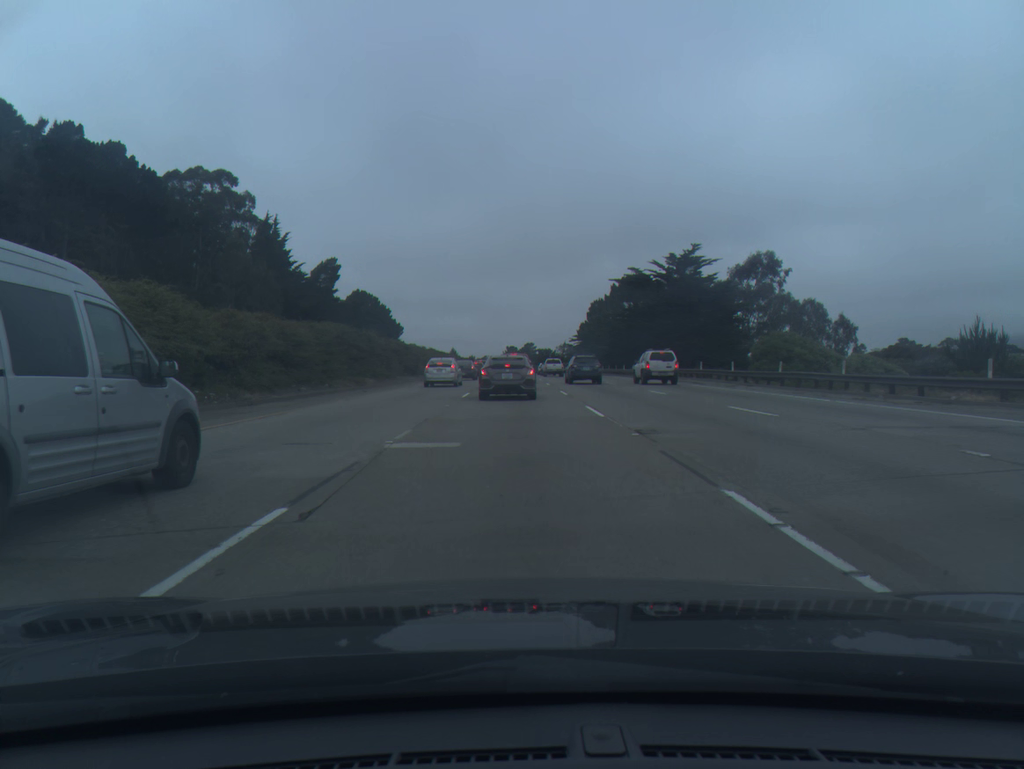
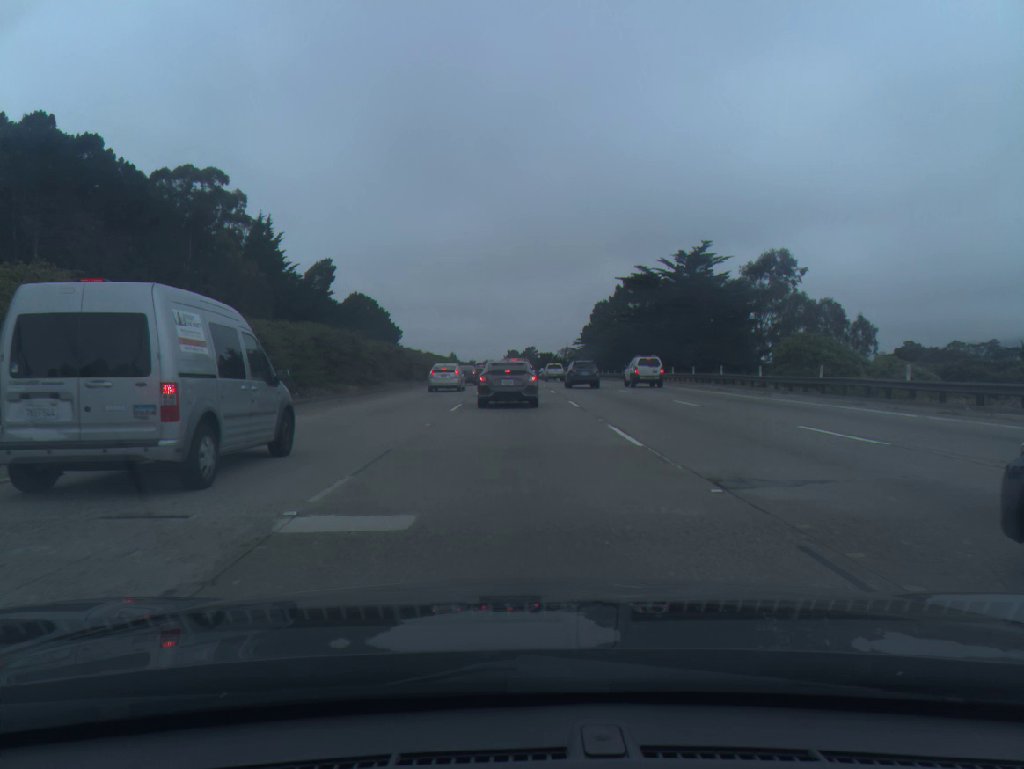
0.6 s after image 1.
(0.0, +5.0) m; 0°
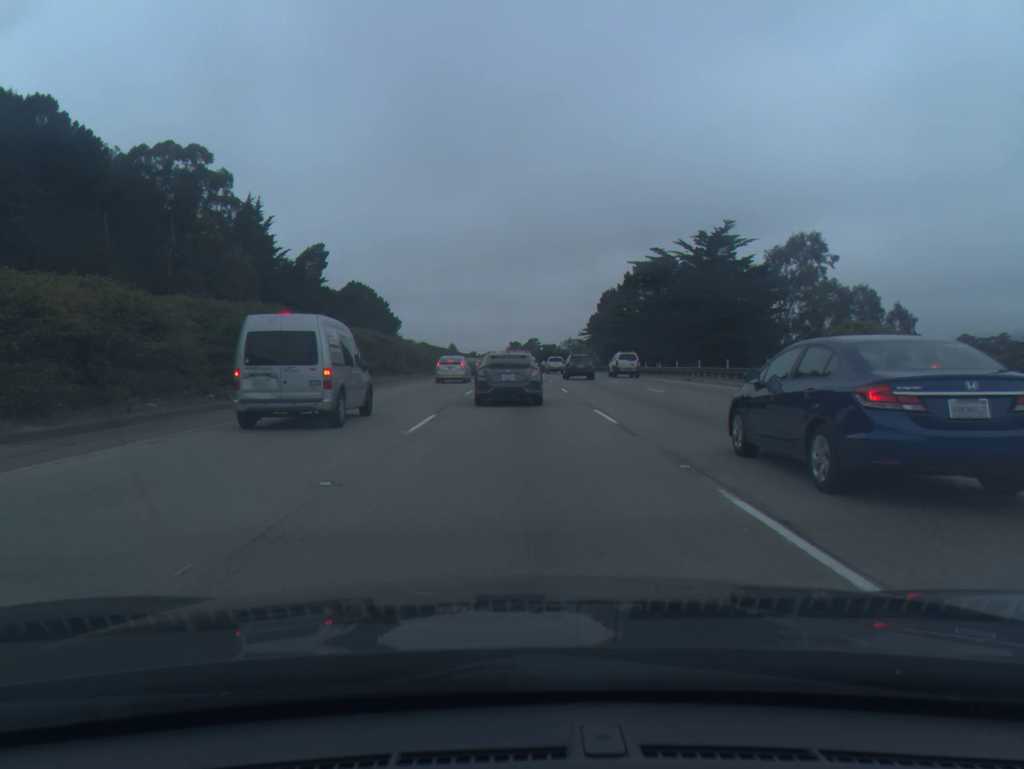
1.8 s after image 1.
(-0.1, +8.9) m; 0°
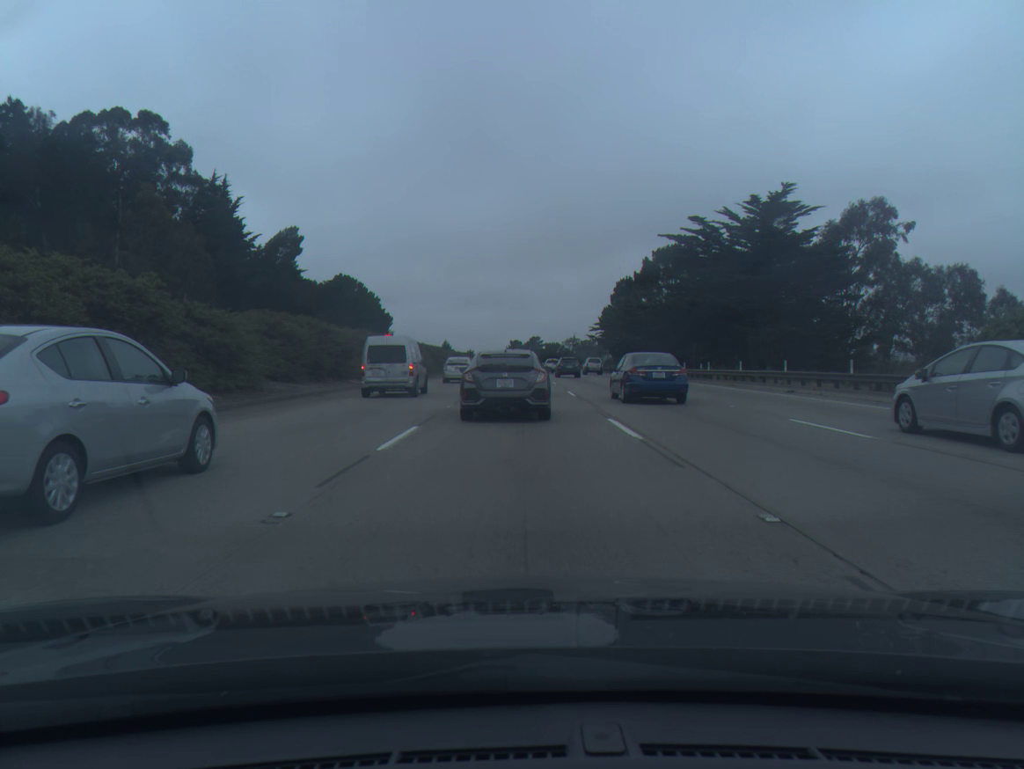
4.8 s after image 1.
(+0.1, +17.4) m; 0°
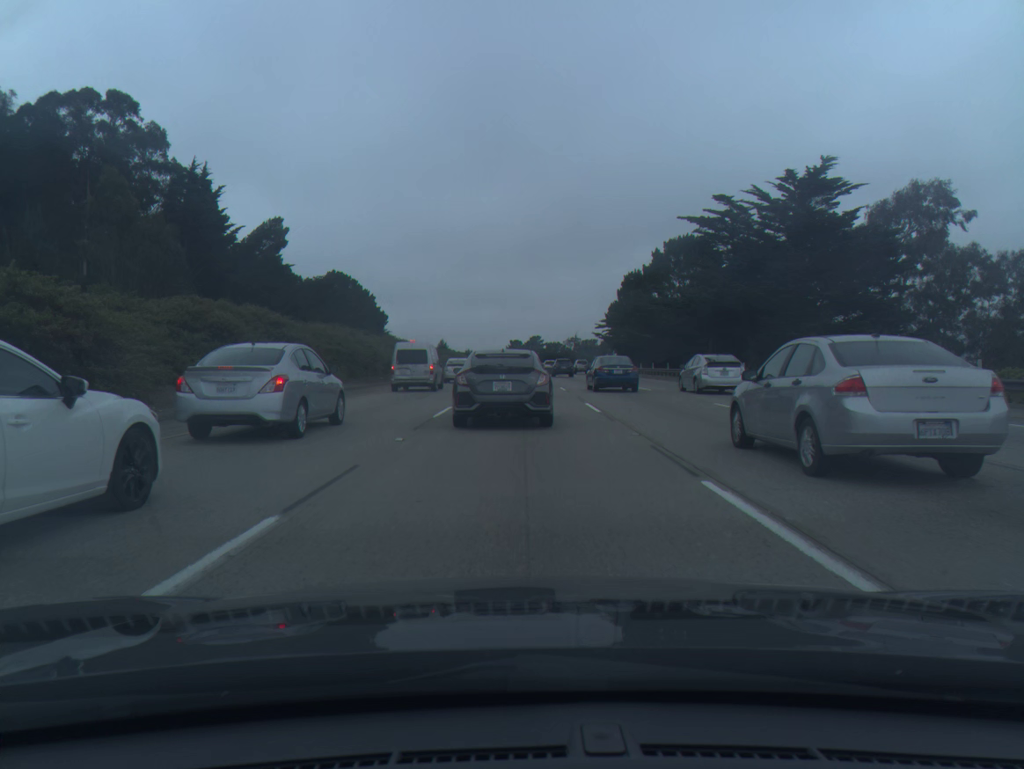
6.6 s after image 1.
(0.0, +8.2) m; 0°
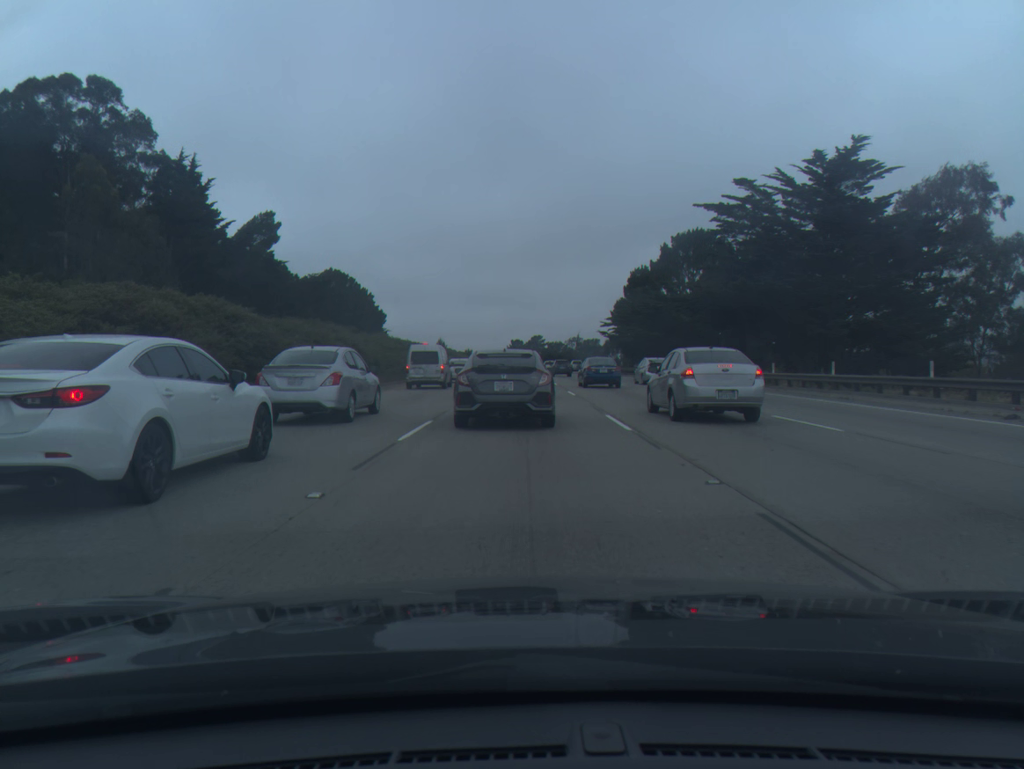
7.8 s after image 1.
(0.0, +5.0) m; 0°
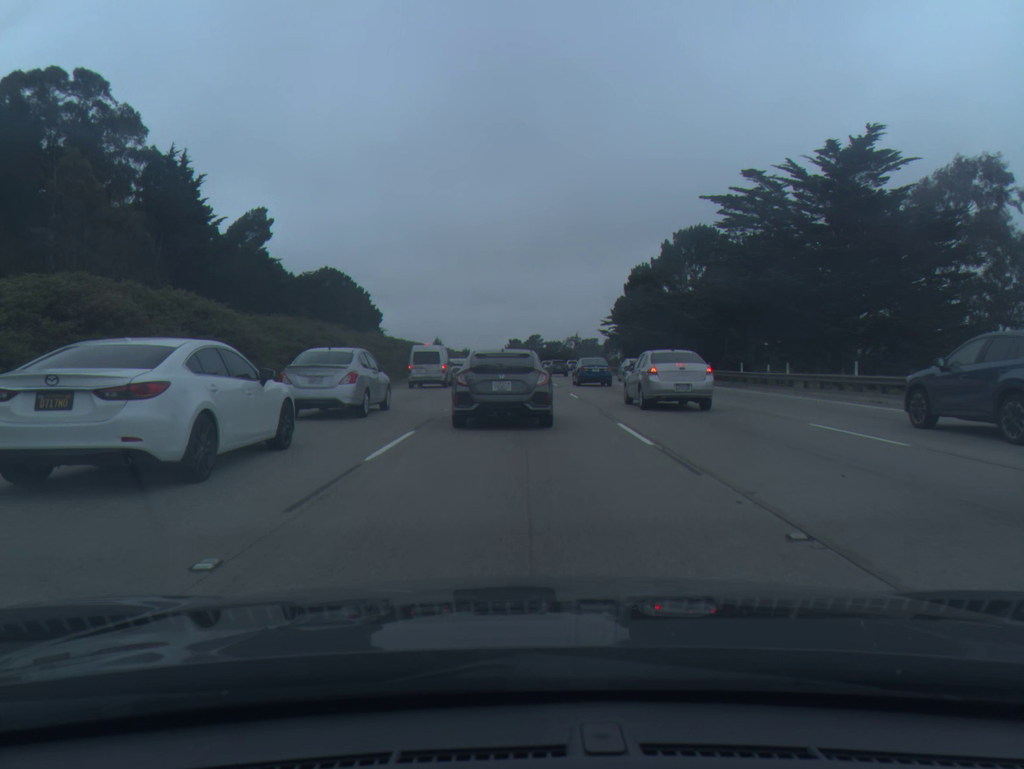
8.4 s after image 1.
(0.0, +2.4) m; 0°
